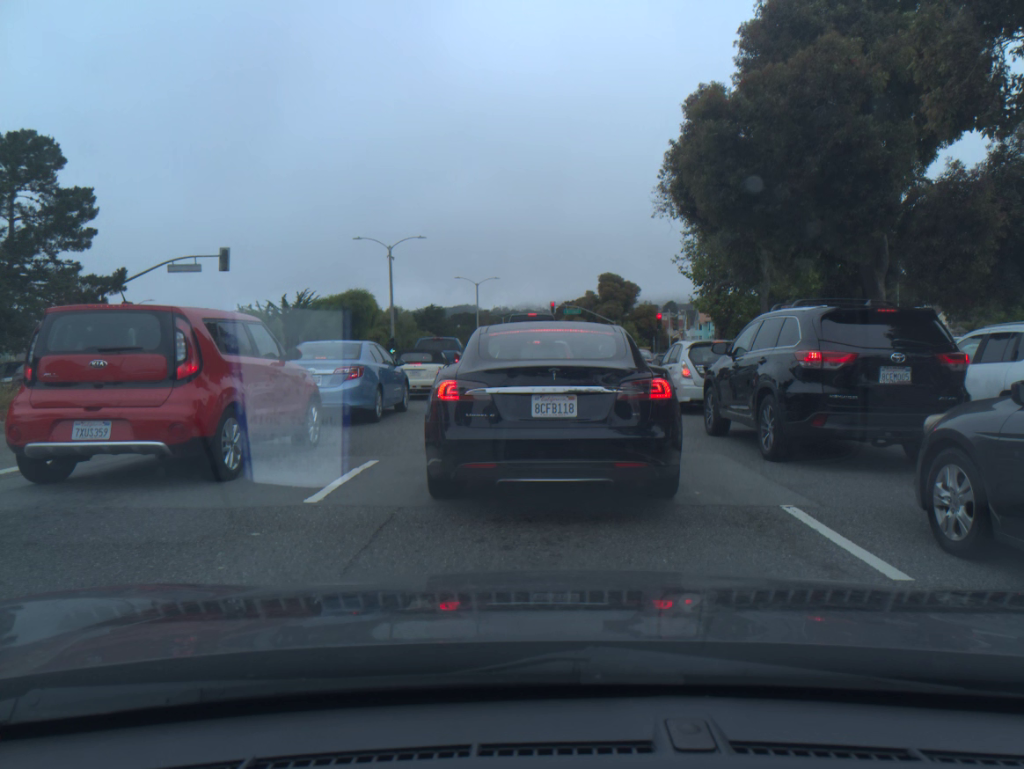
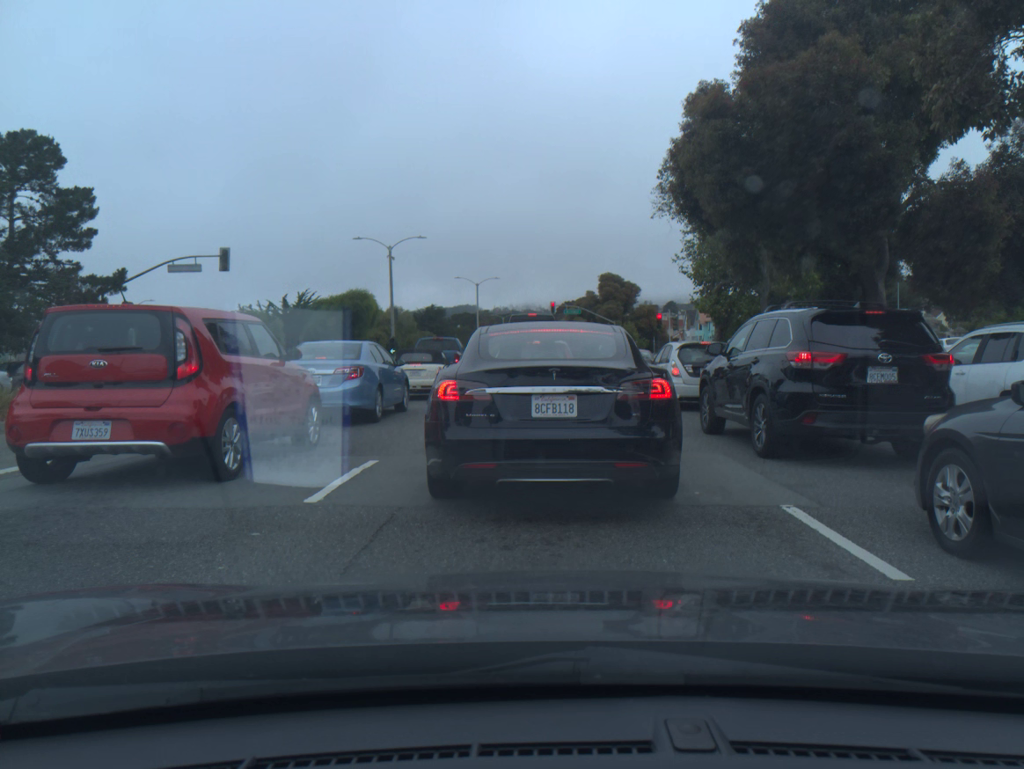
(0.0, 0.0) m; 0°
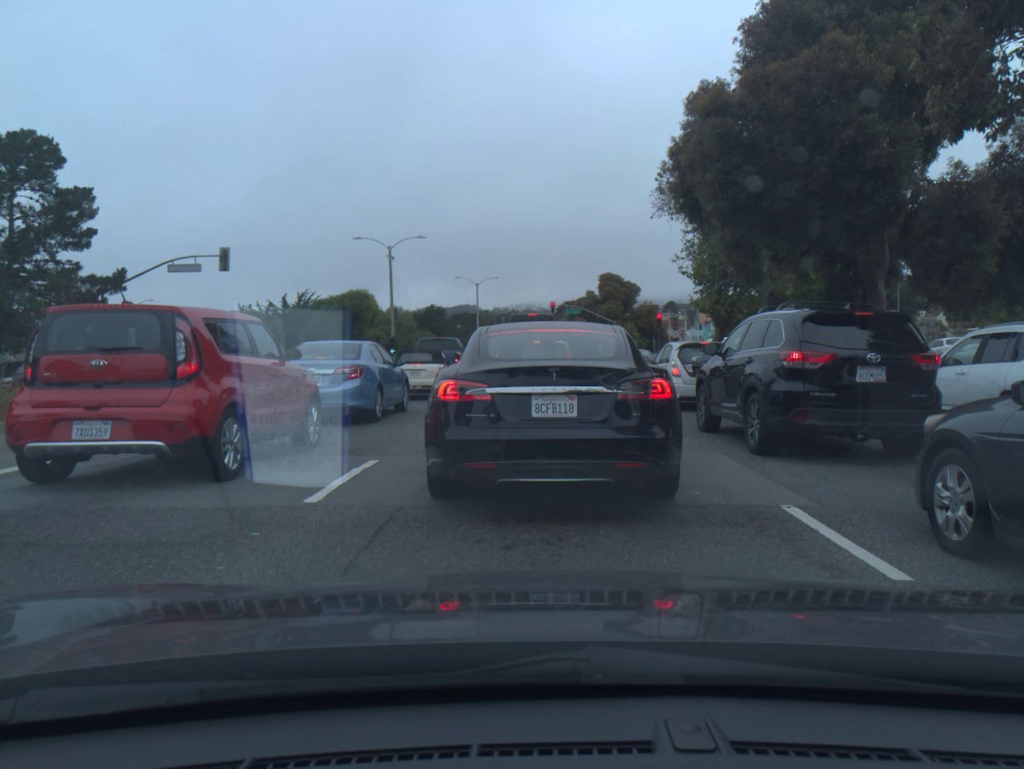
(0.0, 0.0) m; 0°
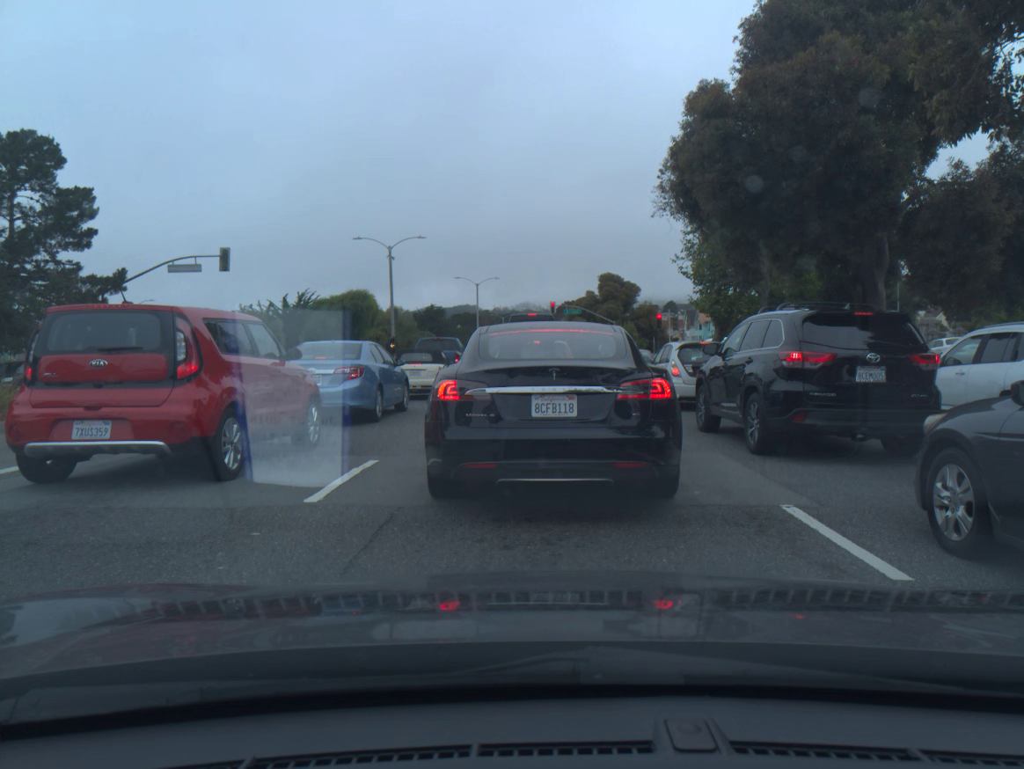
(0.0, 0.0) m; 0°
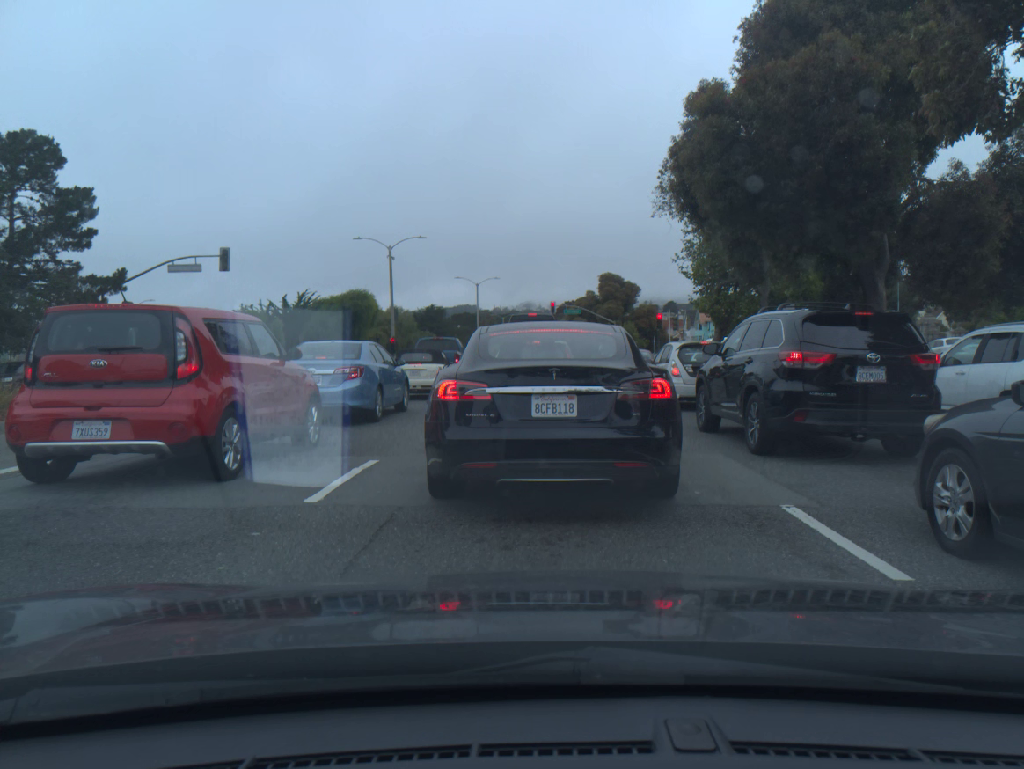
(0.0, 0.0) m; 0°
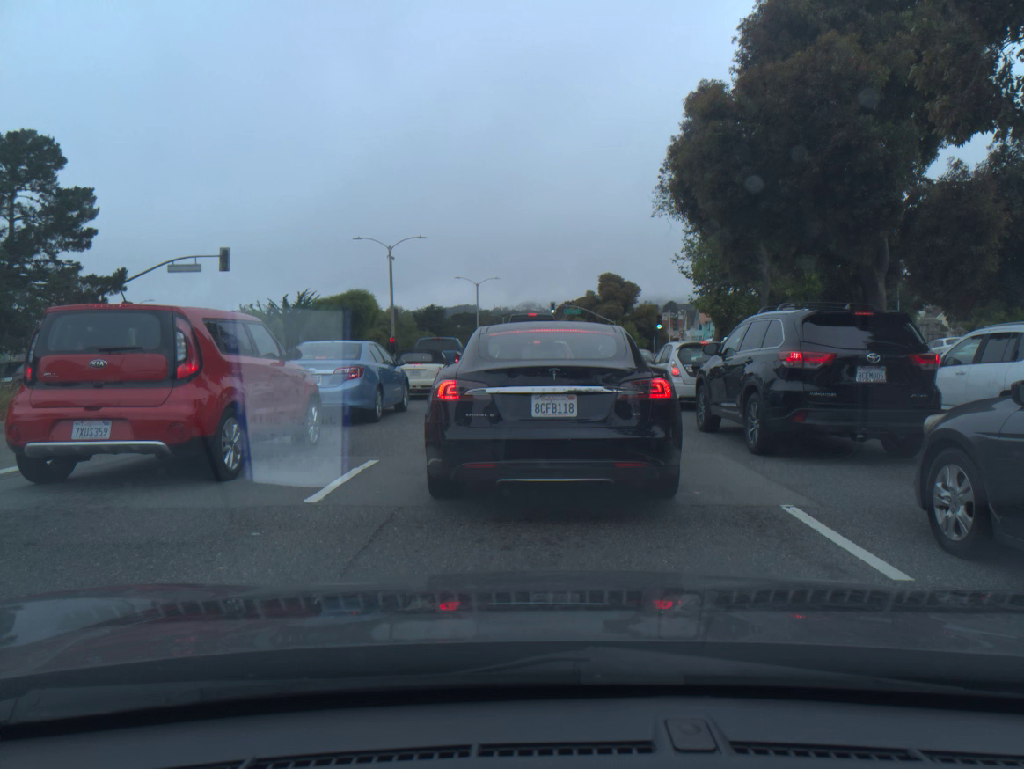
(0.0, 0.0) m; 0°
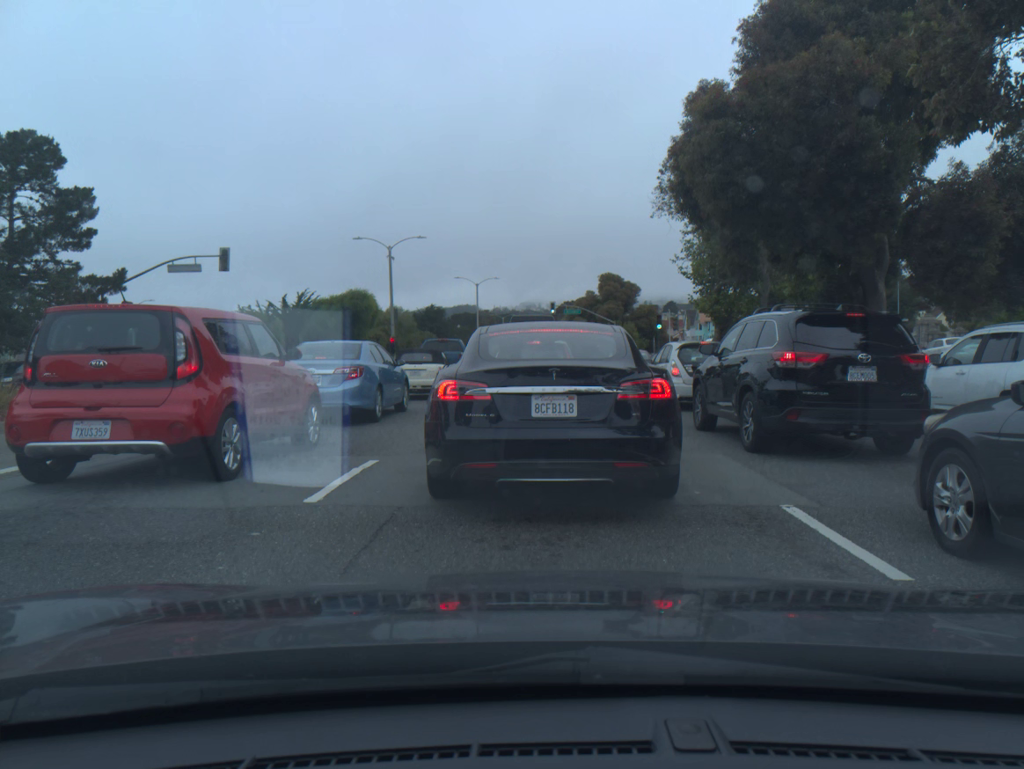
(0.0, 0.0) m; 0°
